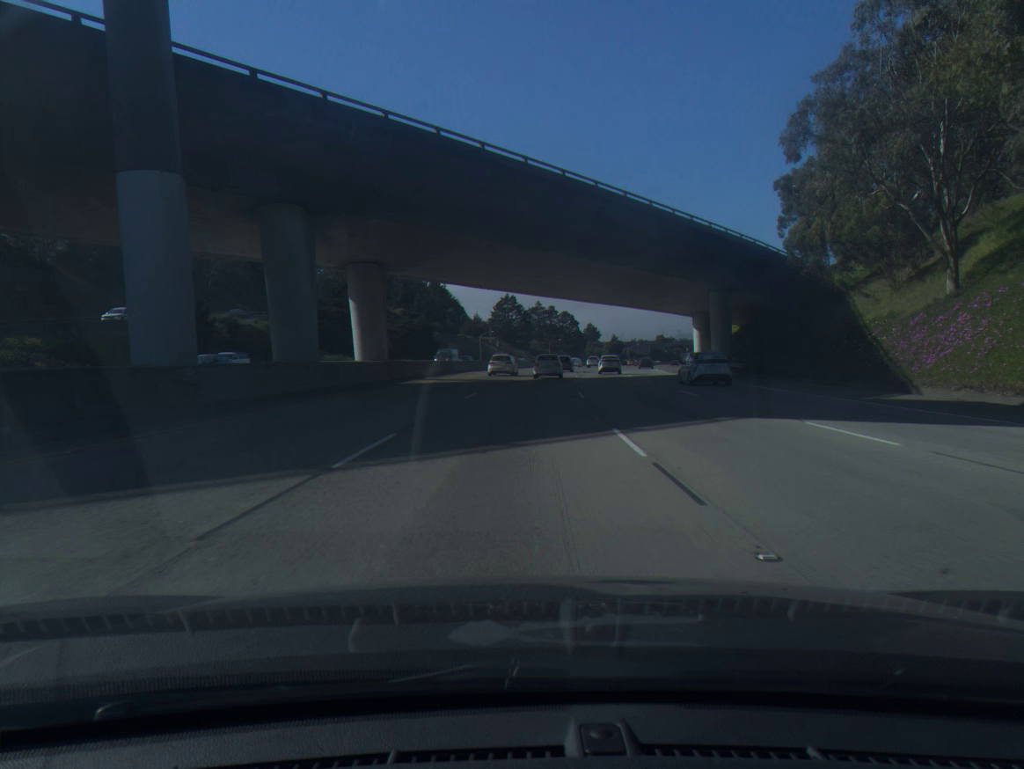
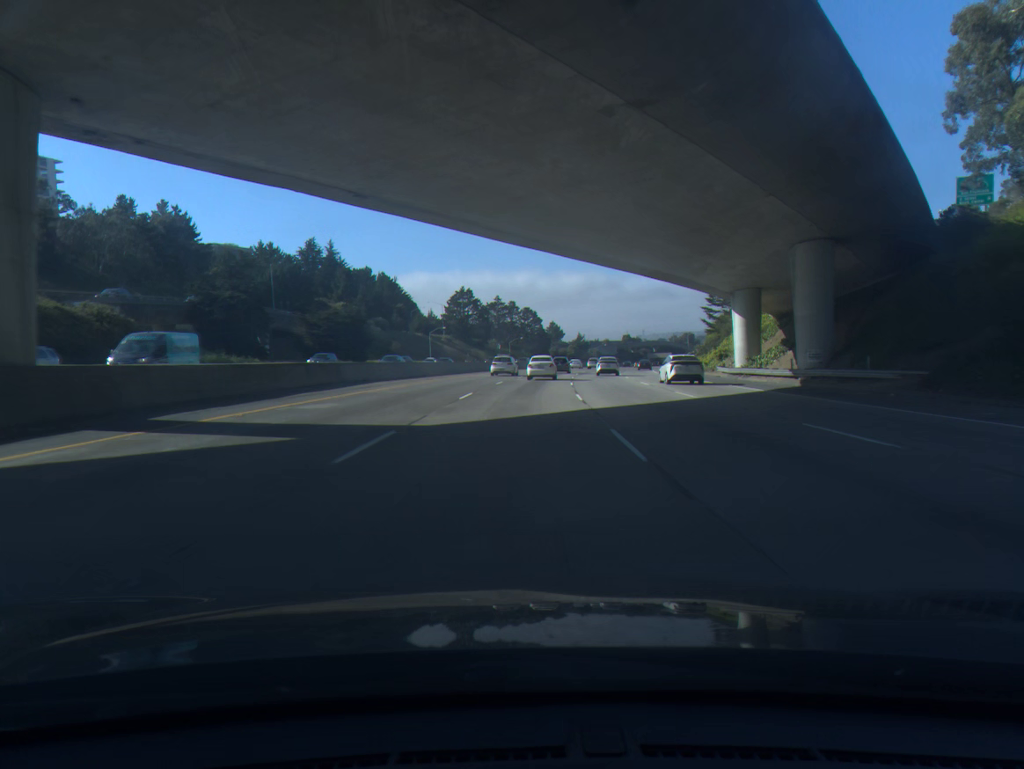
(+0.9, +28.7) m; +3°
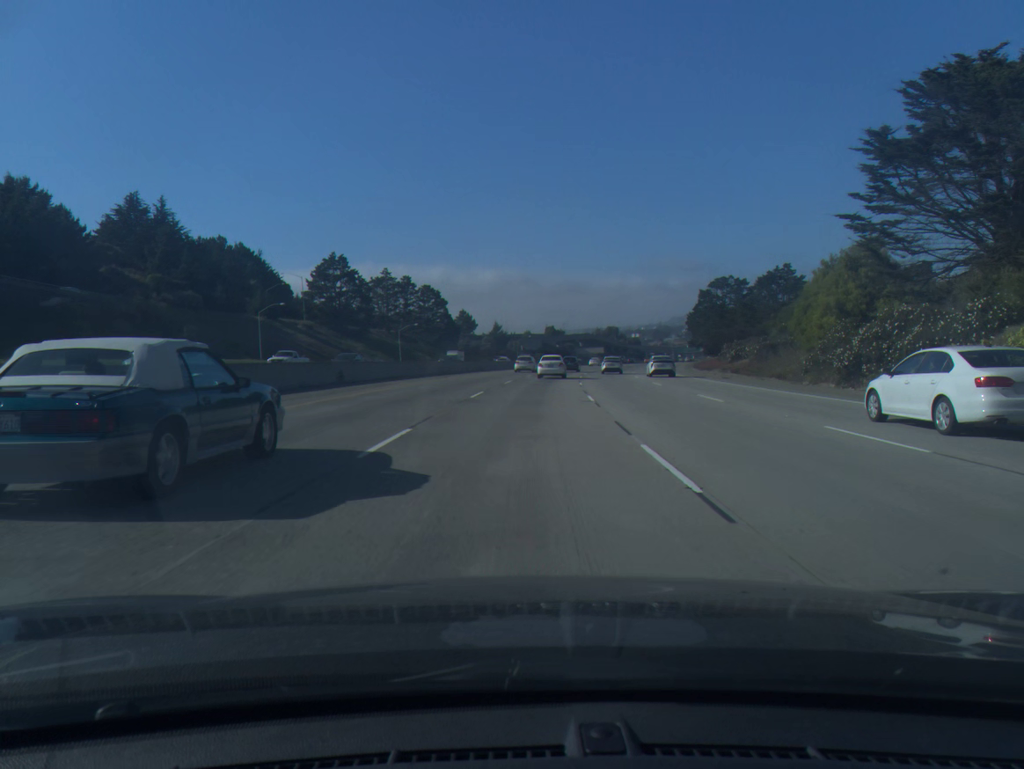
(+4.1, +71.7) m; +7°
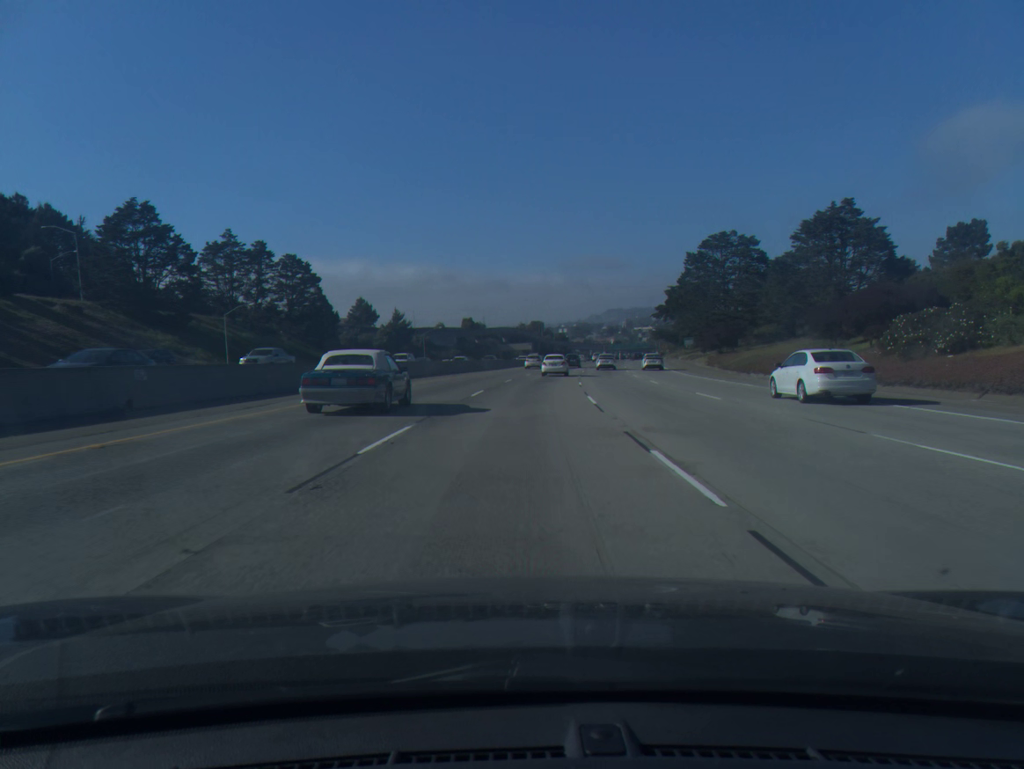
(+3.0, +57.8) m; +6°
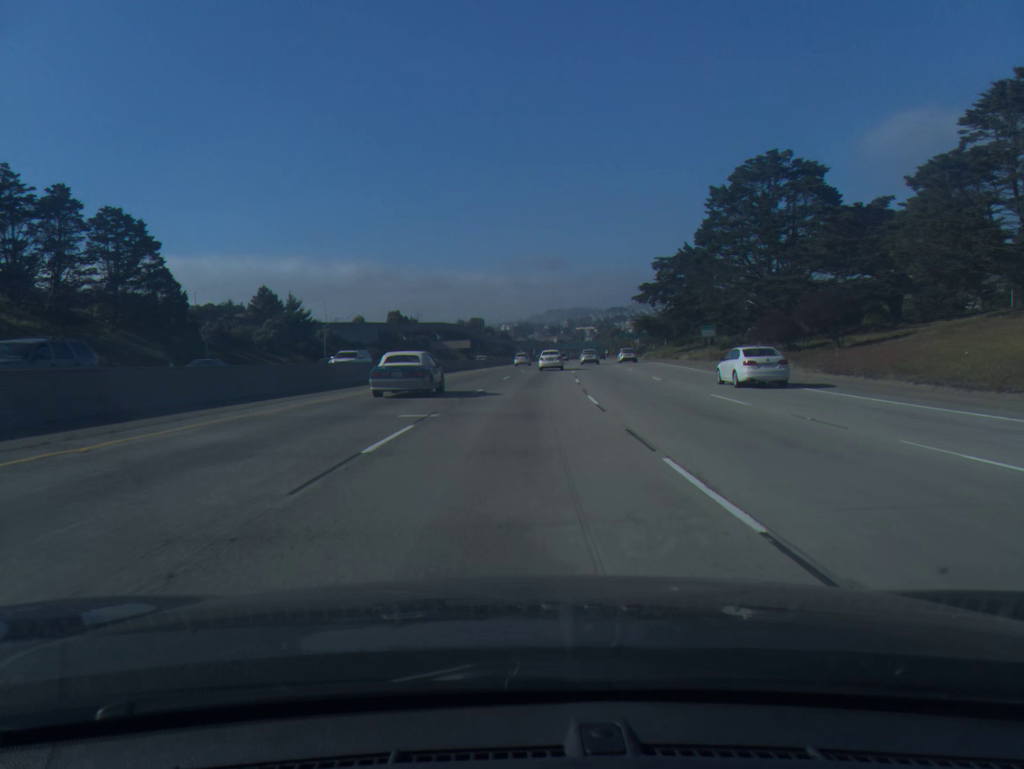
(+1.6, +43.8) m; +4°
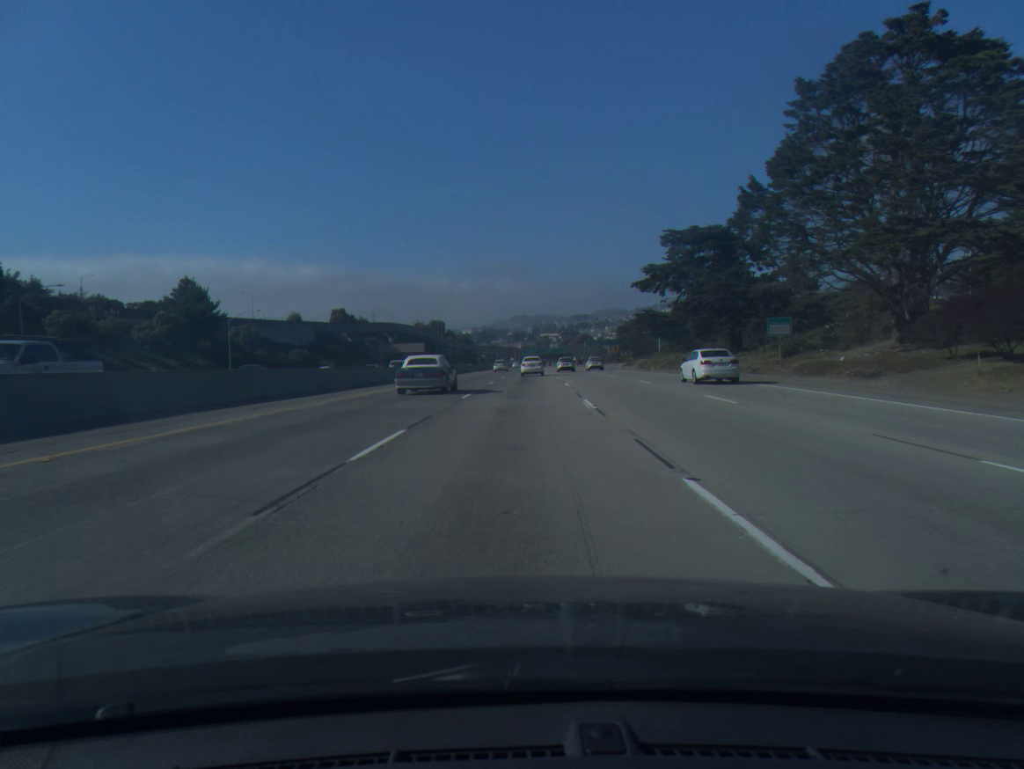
(+0.7, +29.6) m; +3°
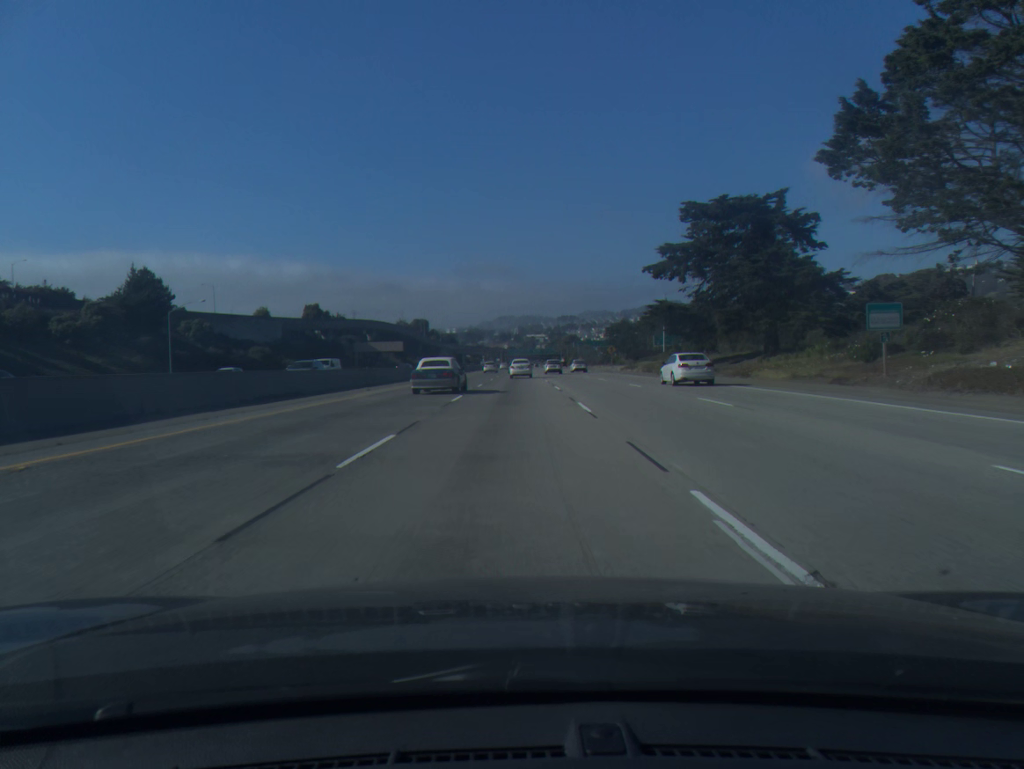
(+0.1, +15.0) m; +1°
